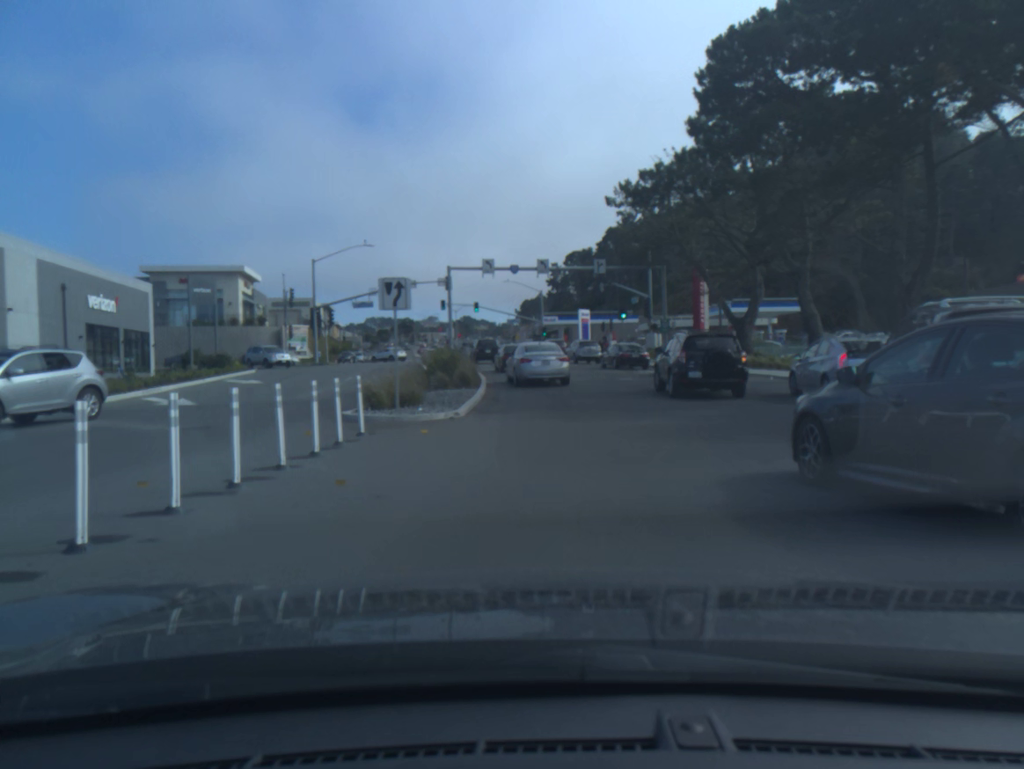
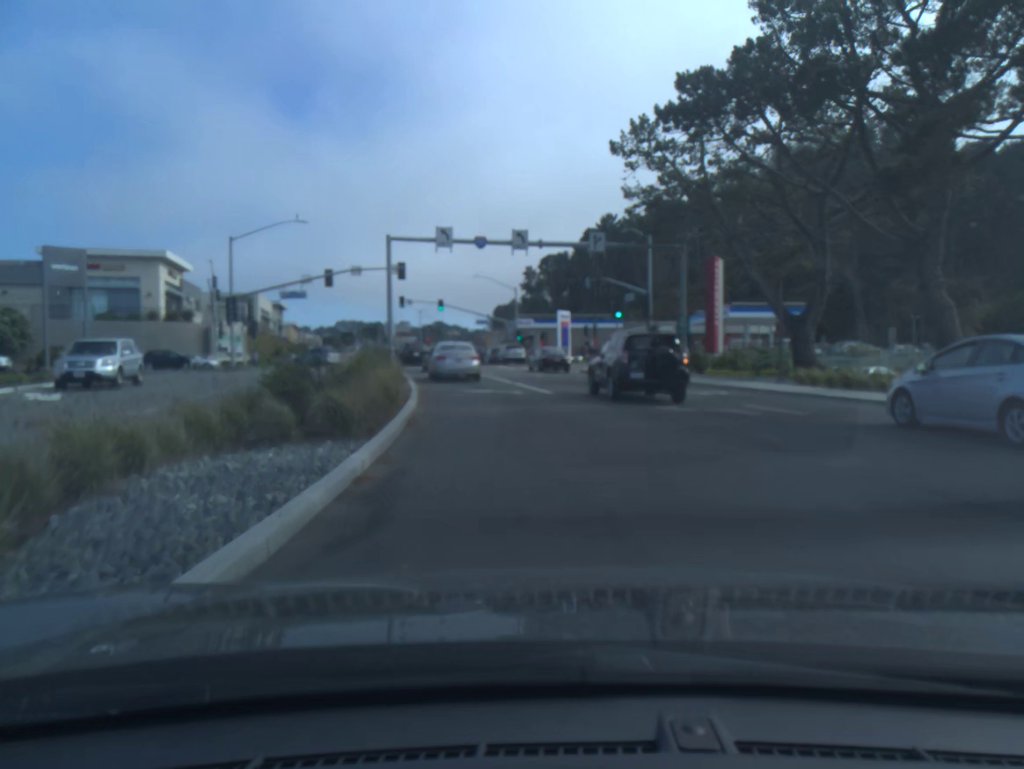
(+0.1, +13.5) m; +3°
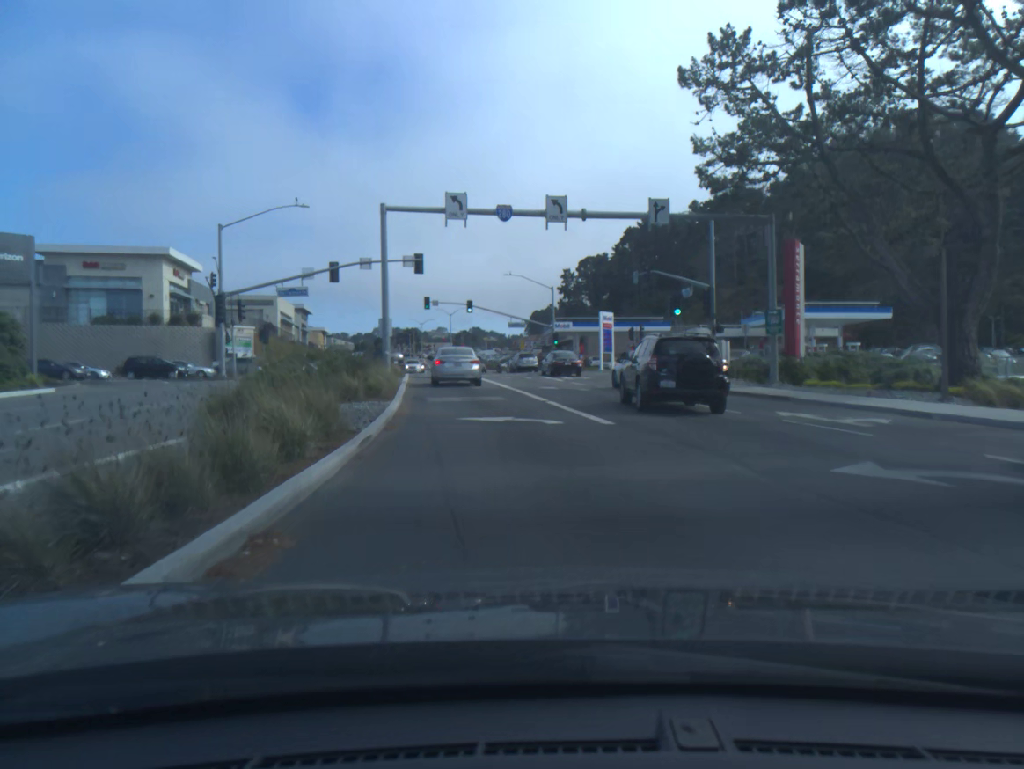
(-0.2, +8.6) m; -4°
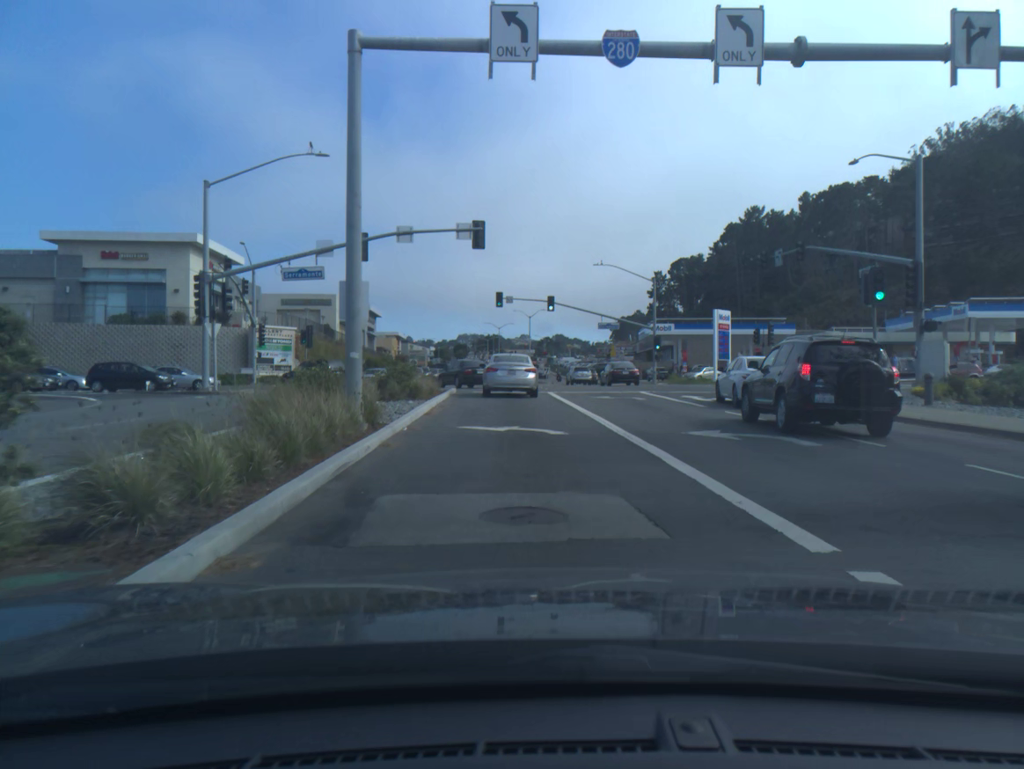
(-0.8, +15.1) m; -5°
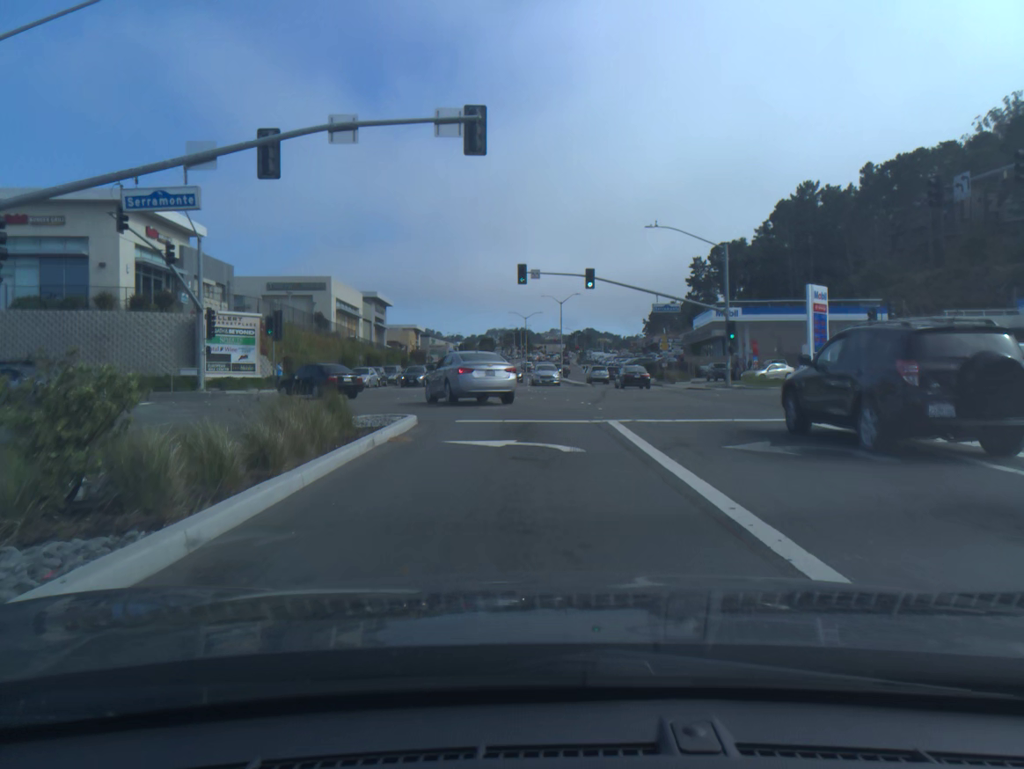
(-0.3, +15.9) m; -2°
